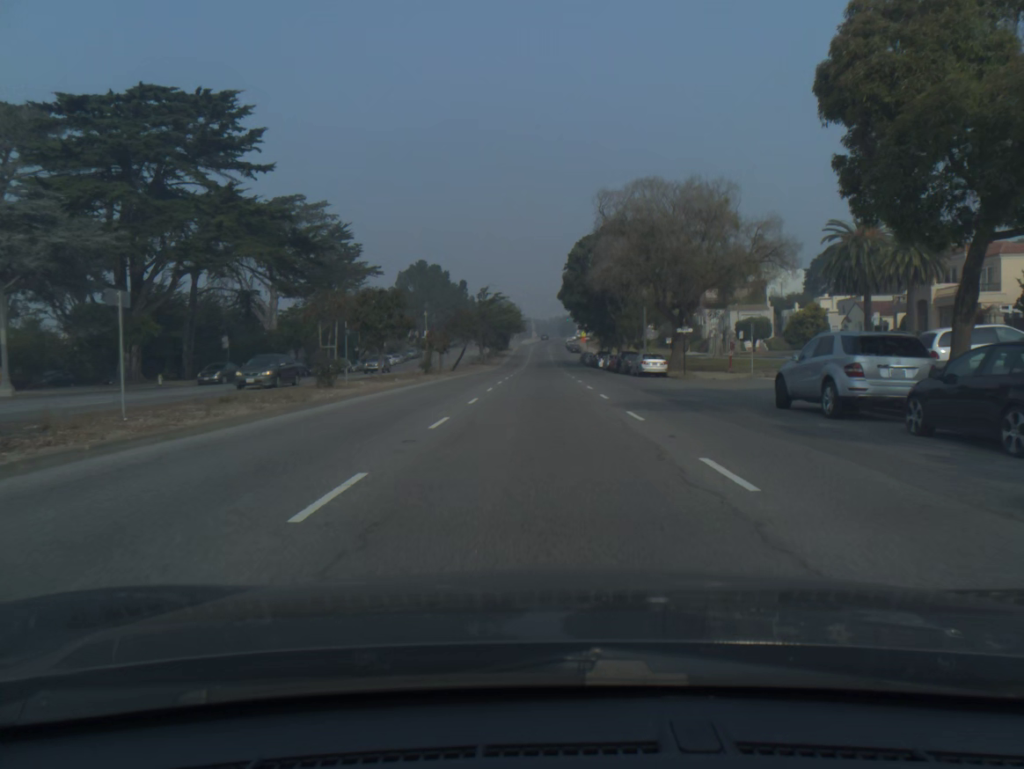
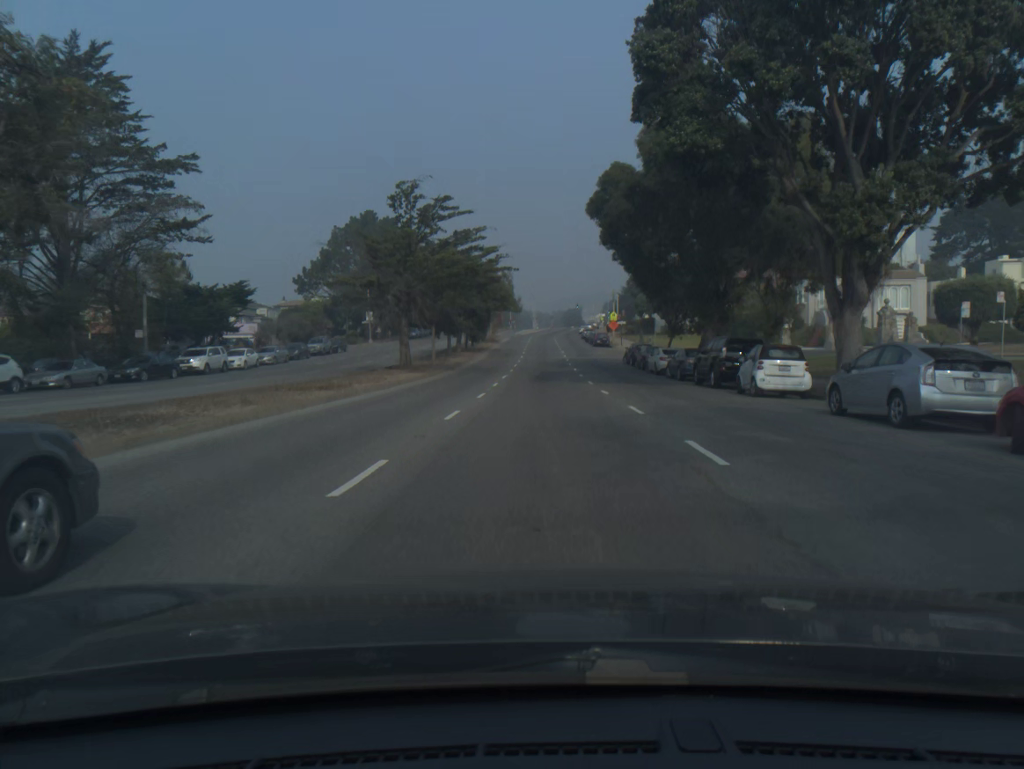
(-0.2, +56.8) m; 0°
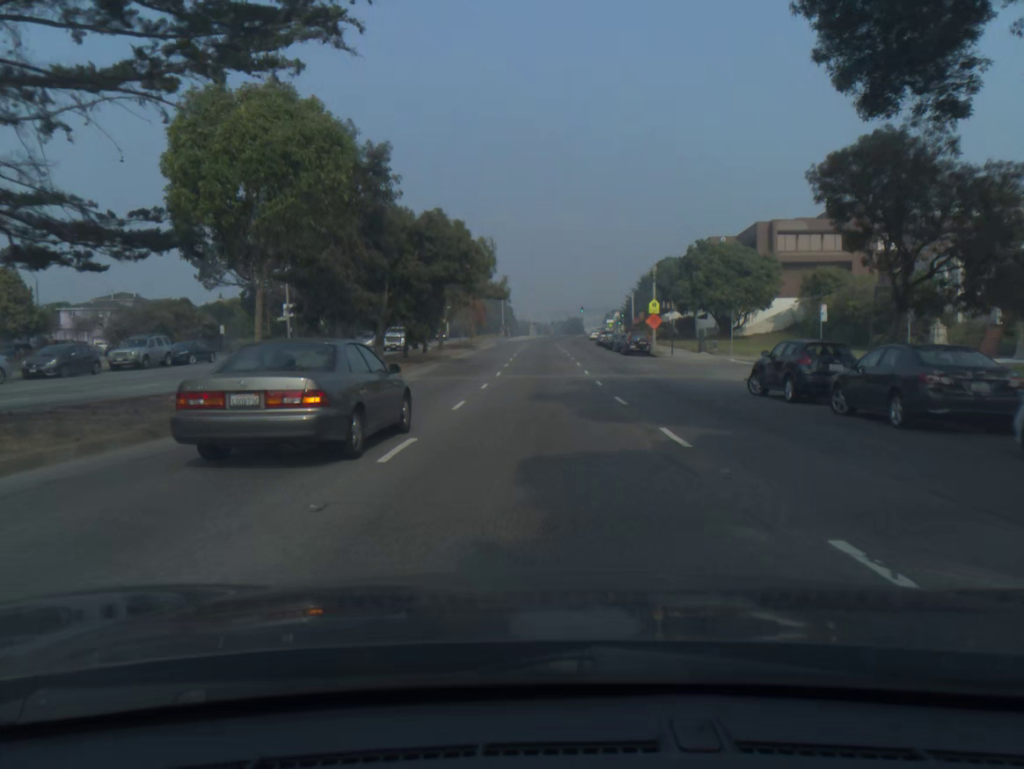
(+0.1, +34.3) m; 0°
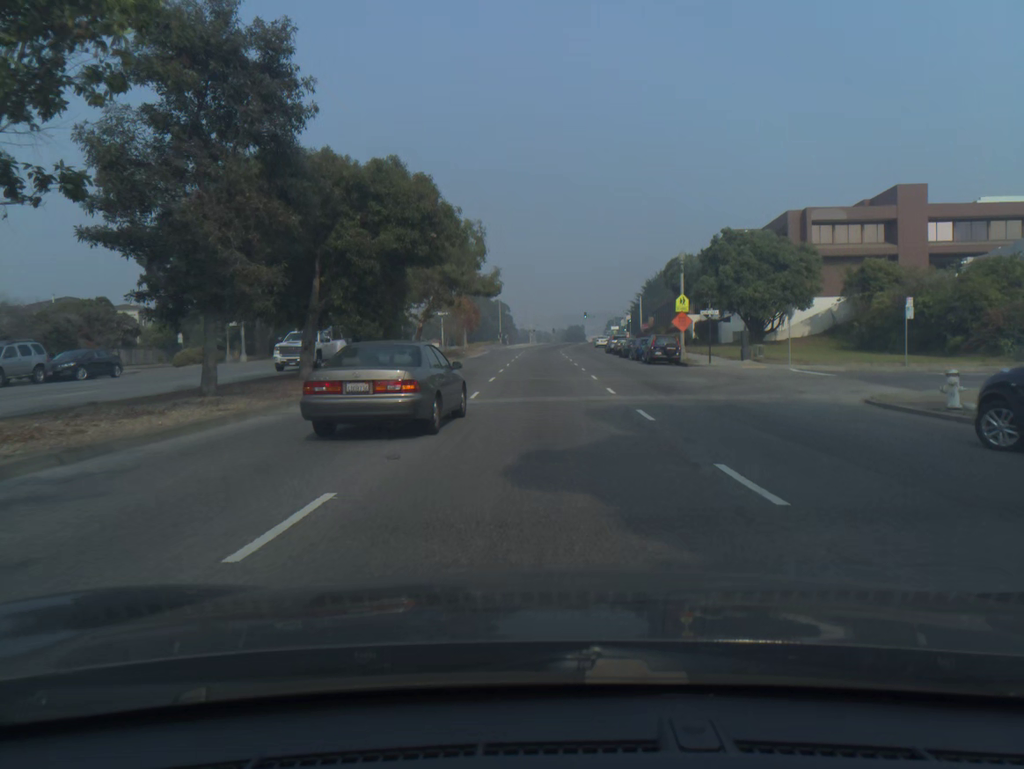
(0.0, +11.4) m; 0°
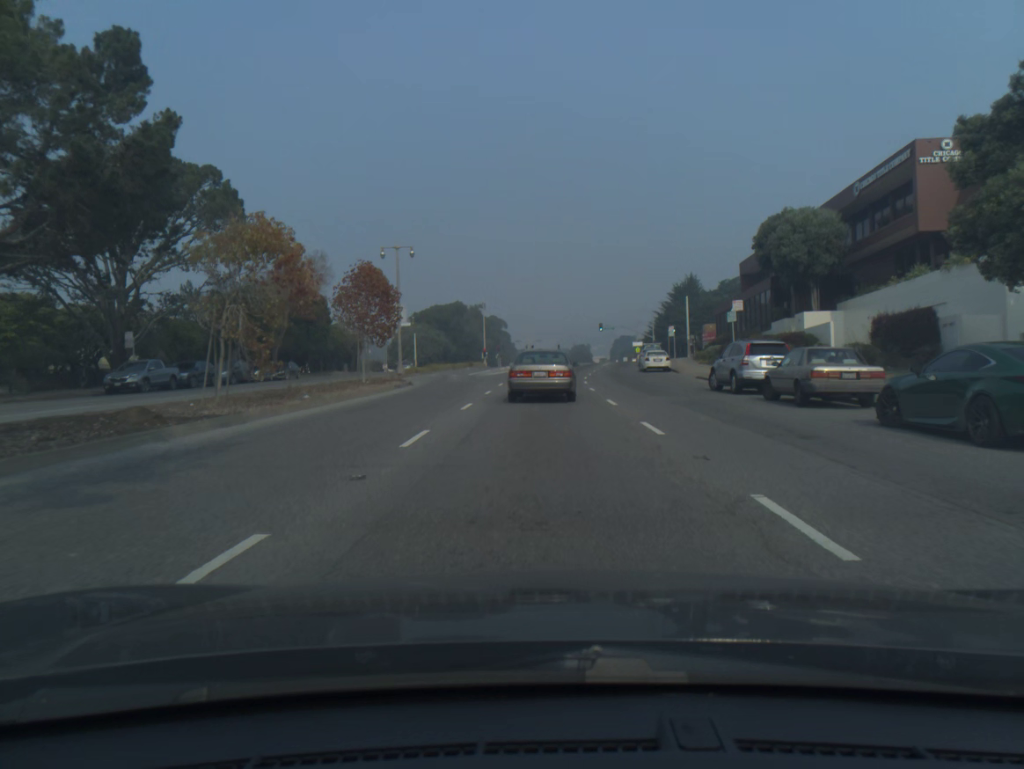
(+0.1, +44.5) m; 0°
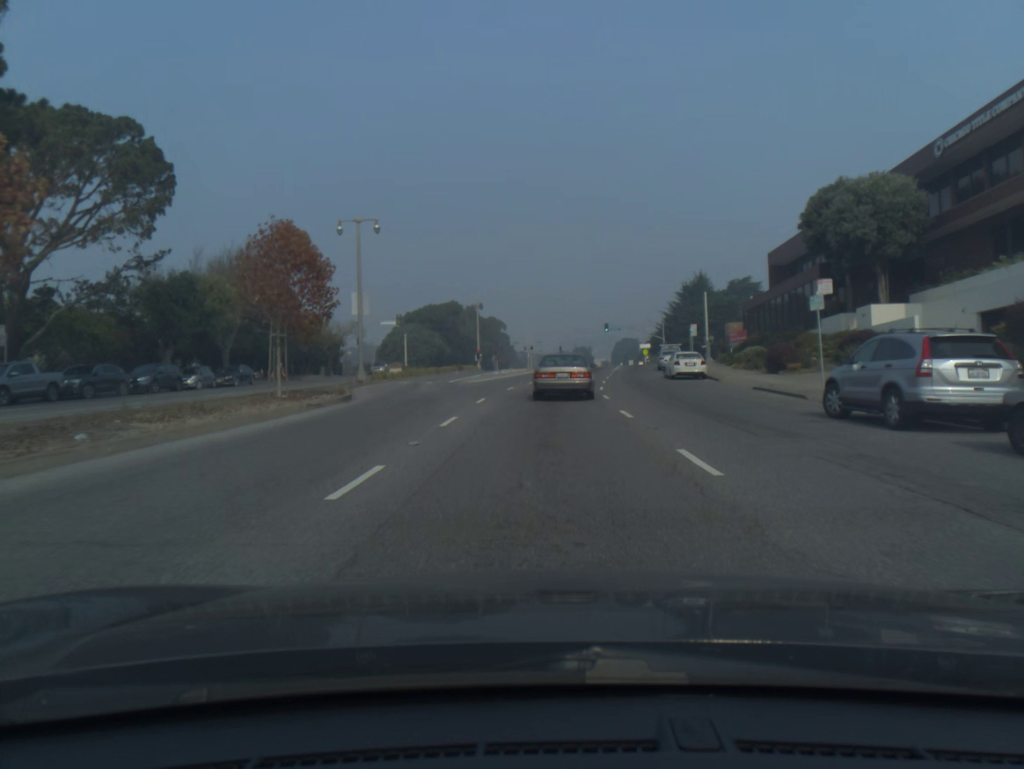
(0.0, +11.0) m; 0°
